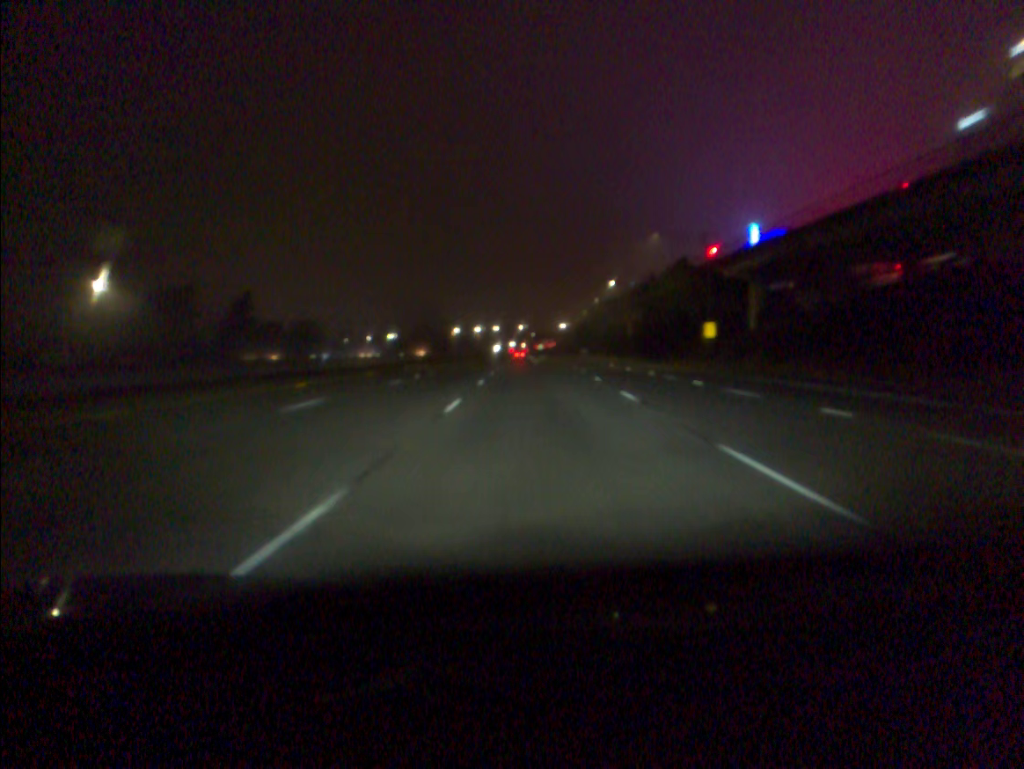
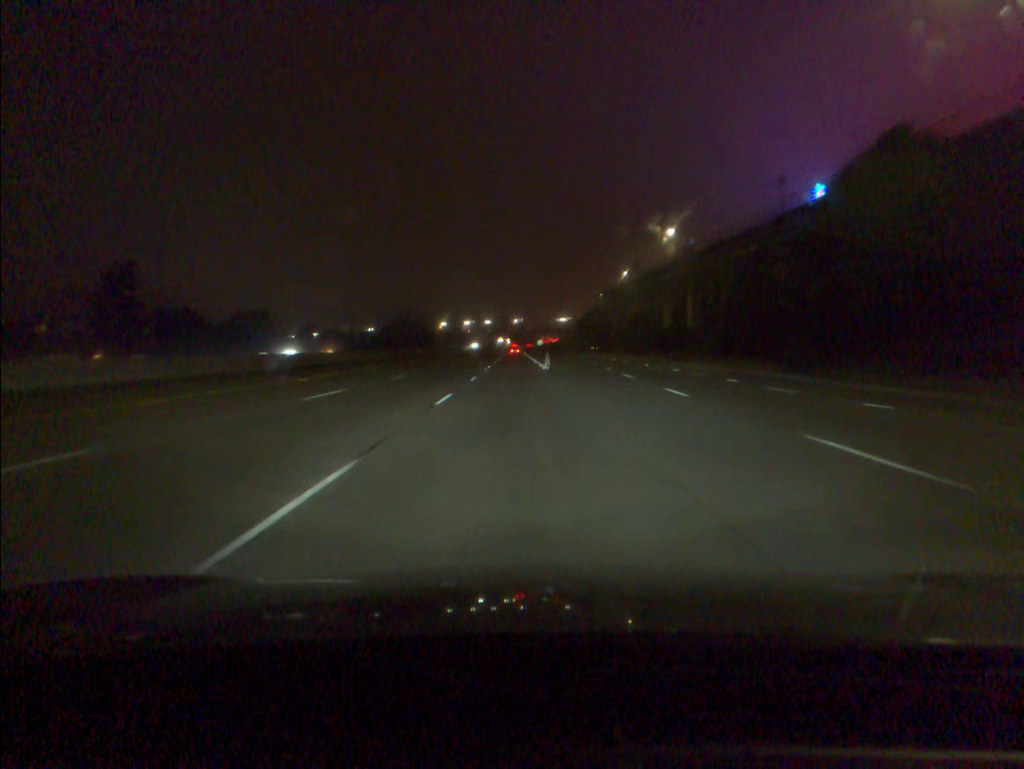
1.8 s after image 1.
(0.0, +55.4) m; 0°
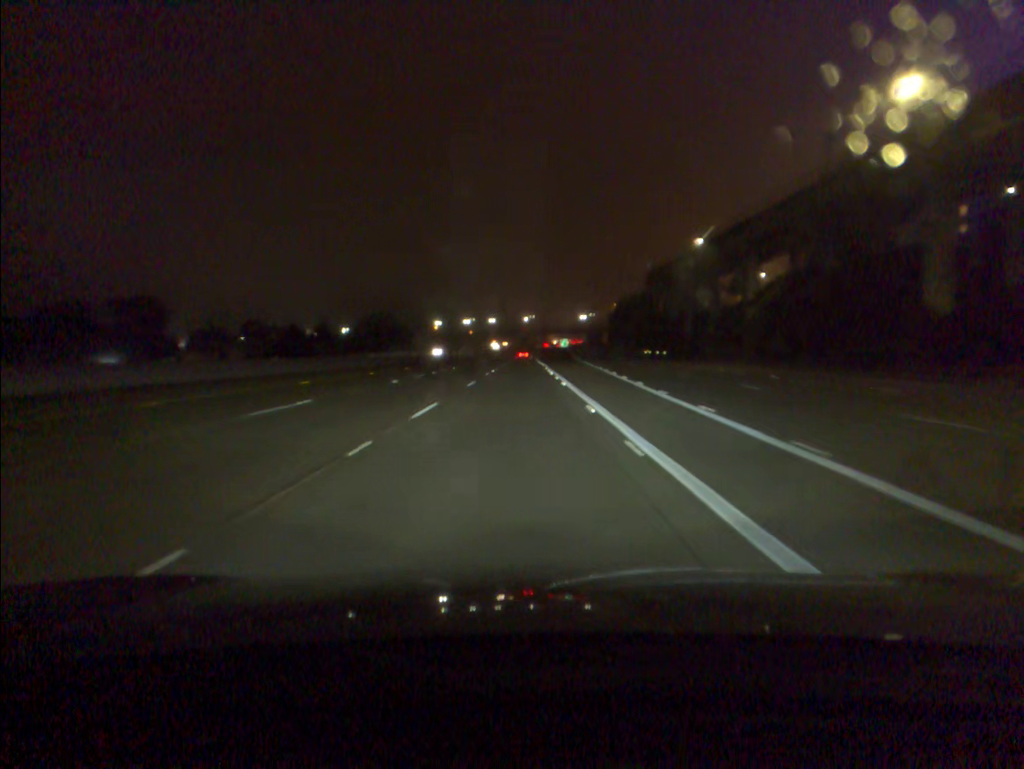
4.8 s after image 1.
(-0.4, +92.3) m; -1°
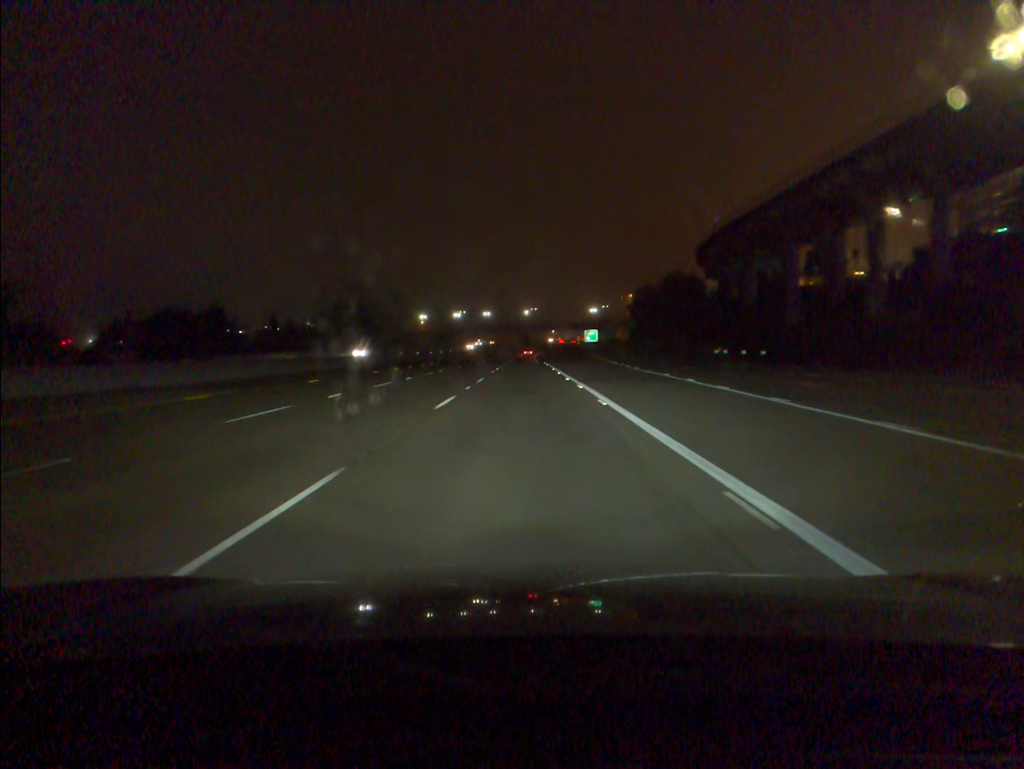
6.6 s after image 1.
(0.0, +55.4) m; 0°
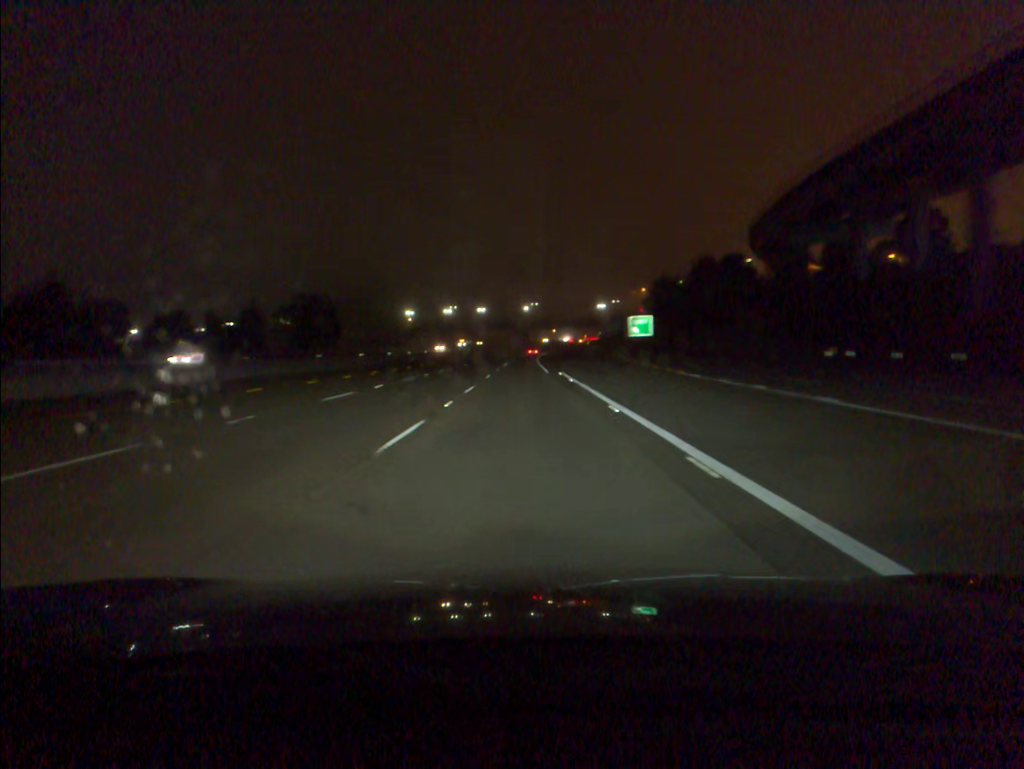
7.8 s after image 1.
(0.0, +36.9) m; 0°
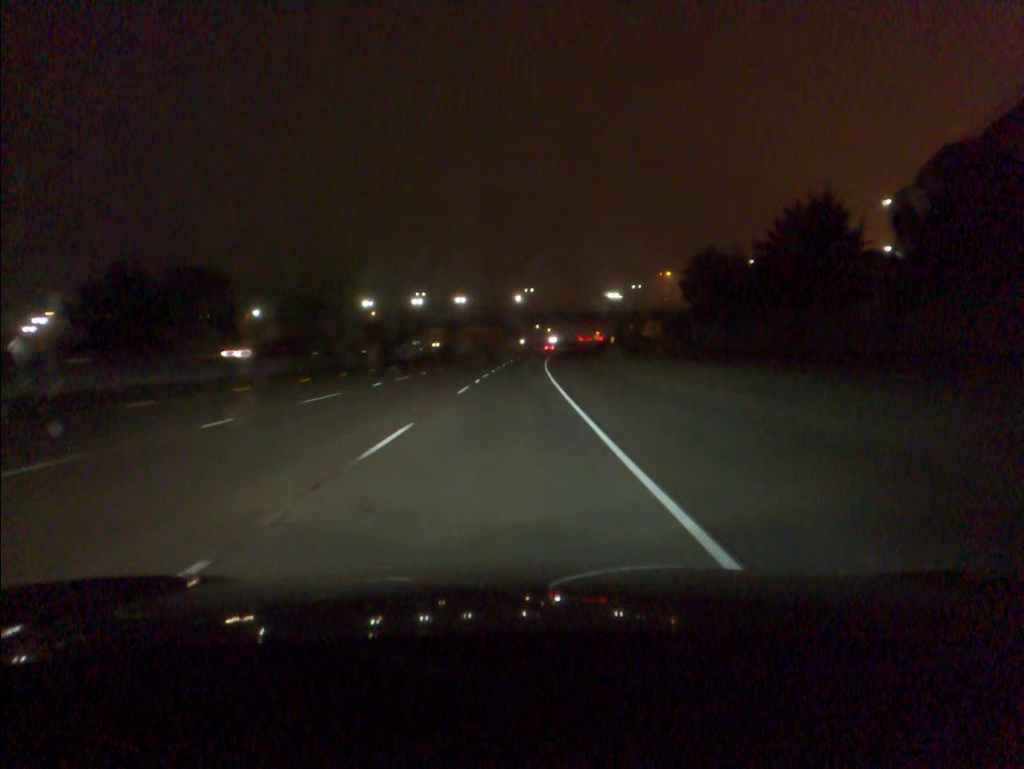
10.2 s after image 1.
(+0.3, +73.9) m; +1°
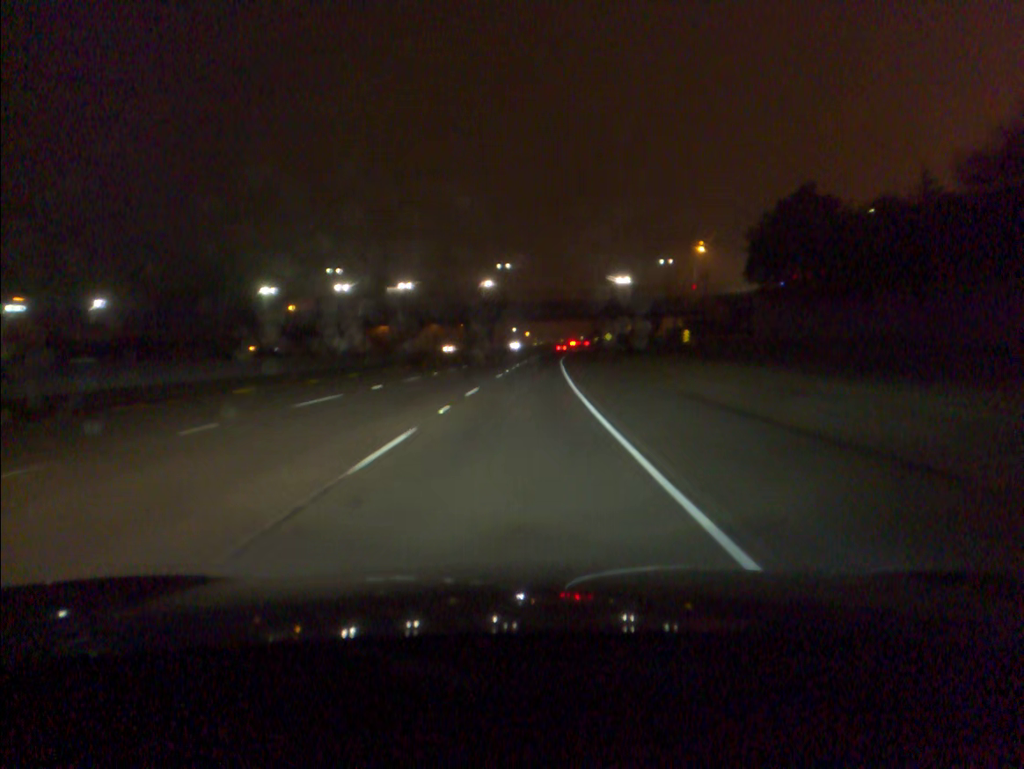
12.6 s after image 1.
(+0.8, +73.7) m; +2°
